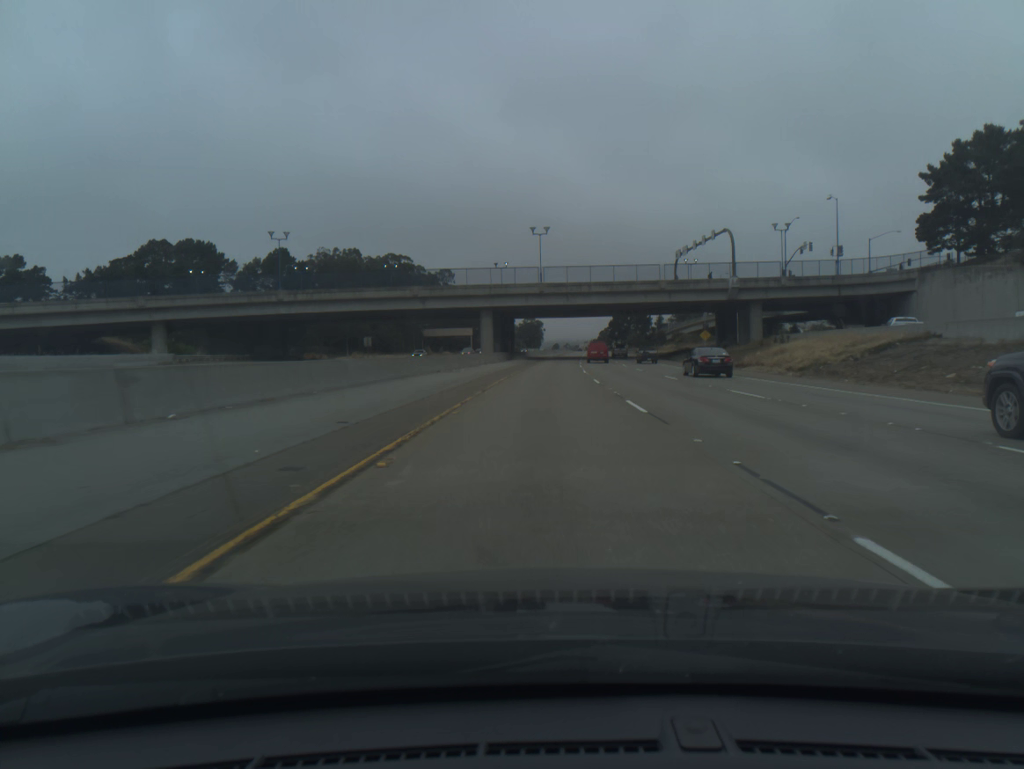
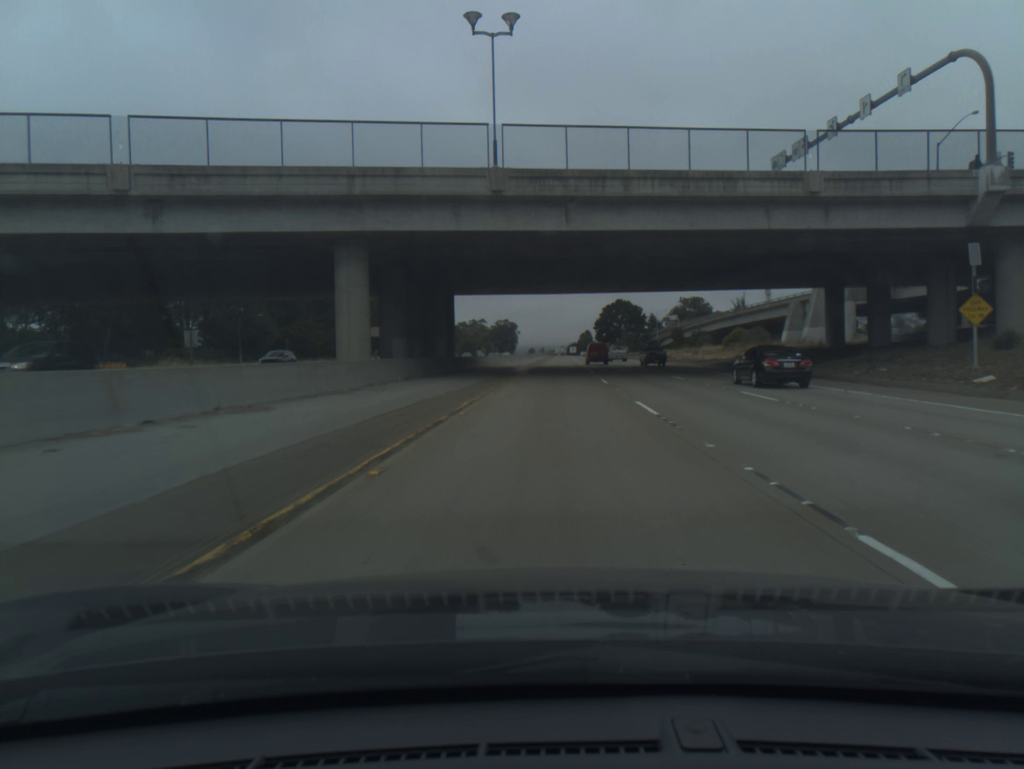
(+0.8, +58.7) m; +2°
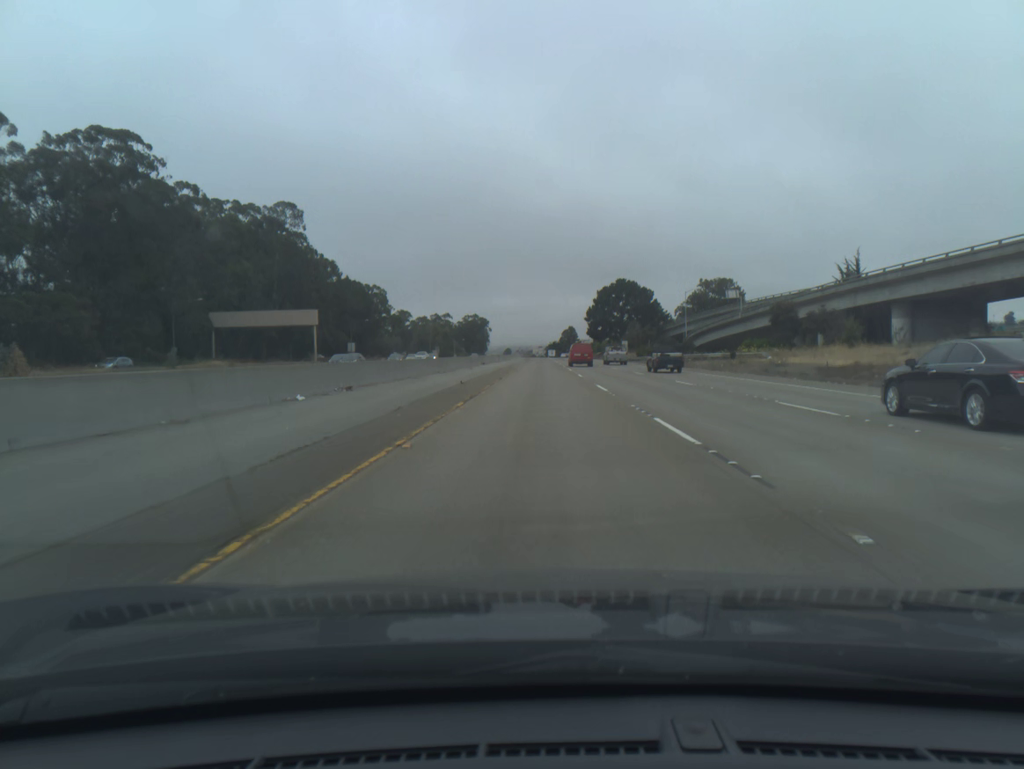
(+1.7, +78.1) m; +2°
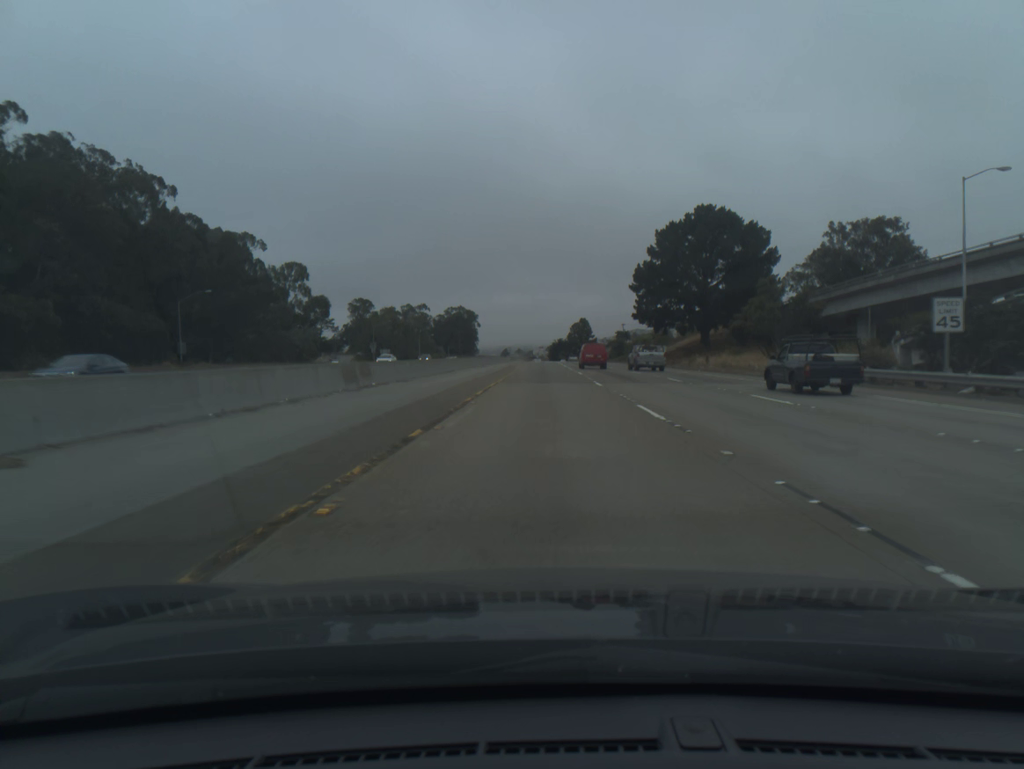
(-0.3, +98.0) m; 0°
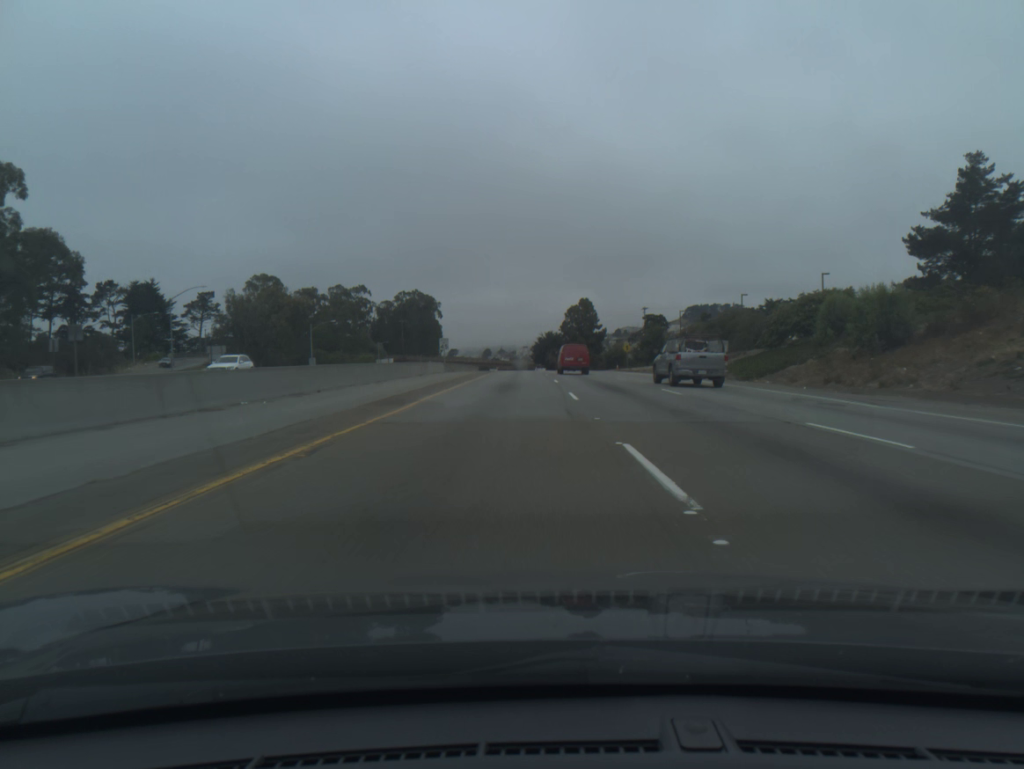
(+0.8, +96.8) m; +1°
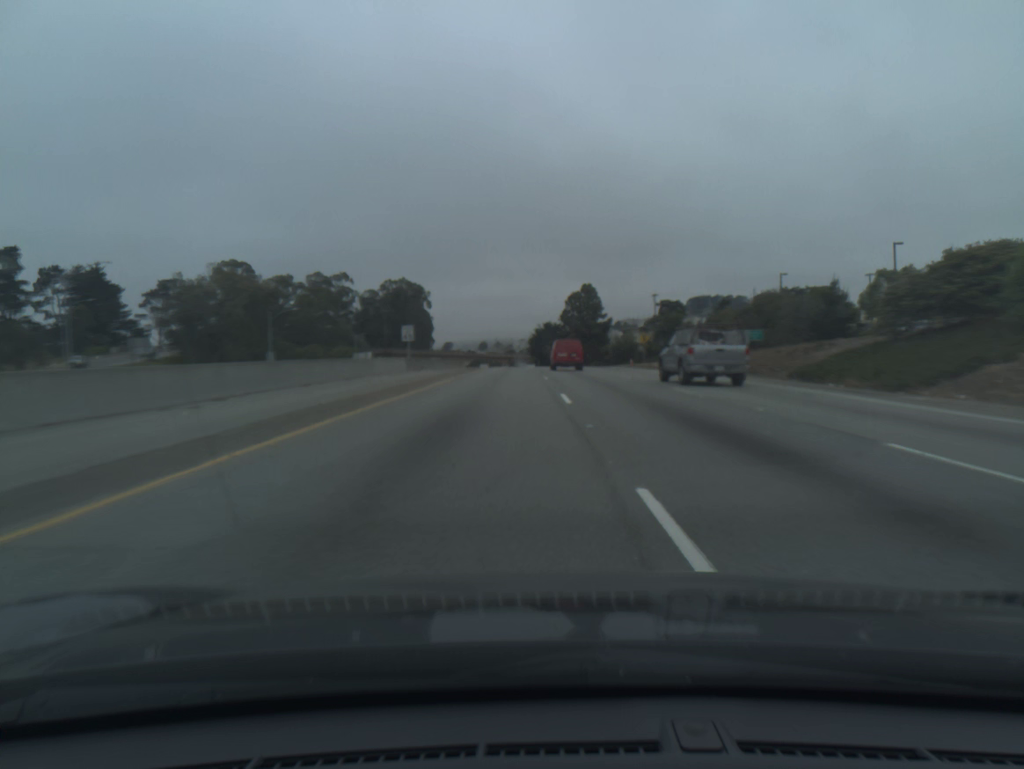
(0.0, +18.9) m; 0°
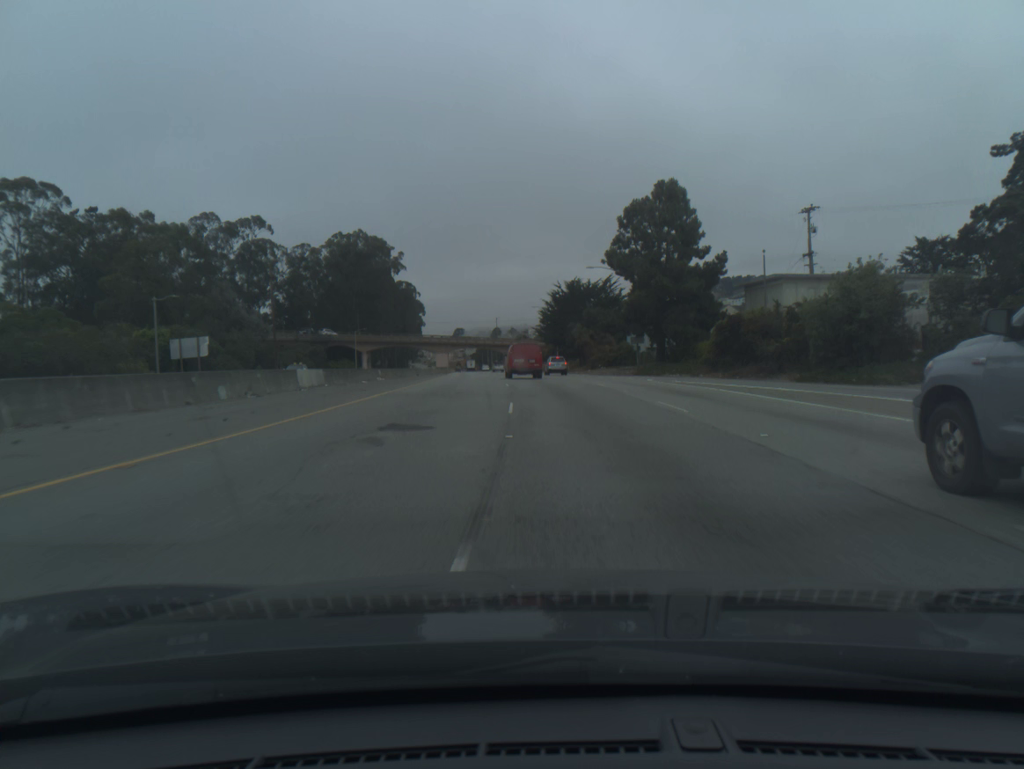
(-0.9, +91.3) m; -1°
